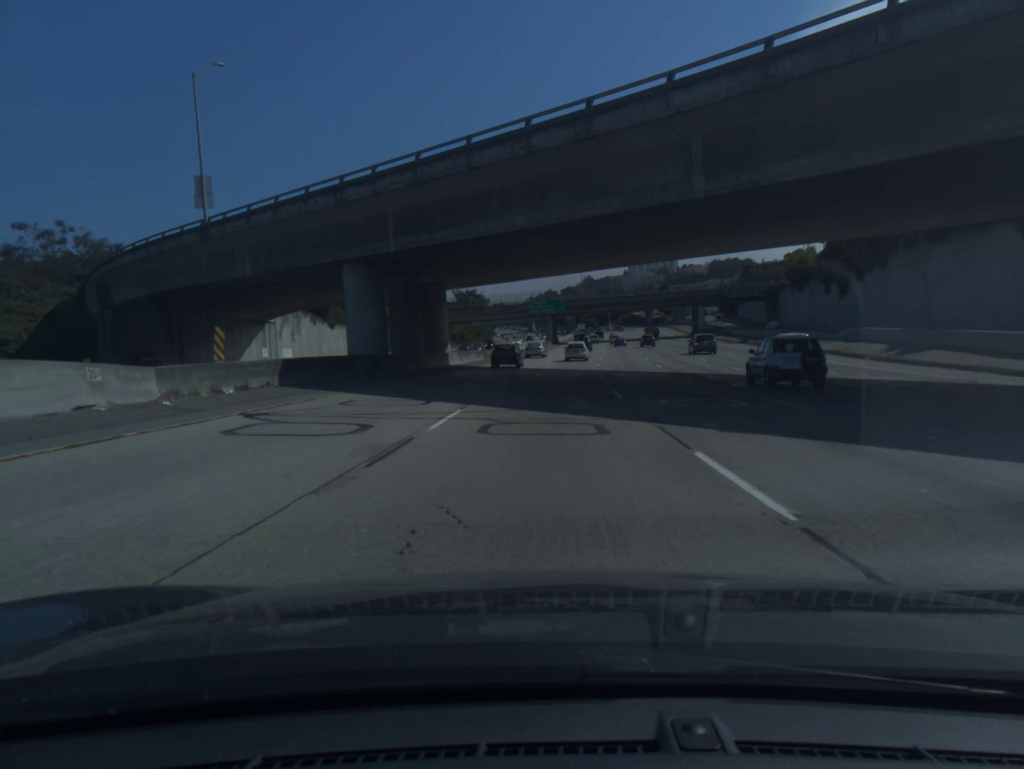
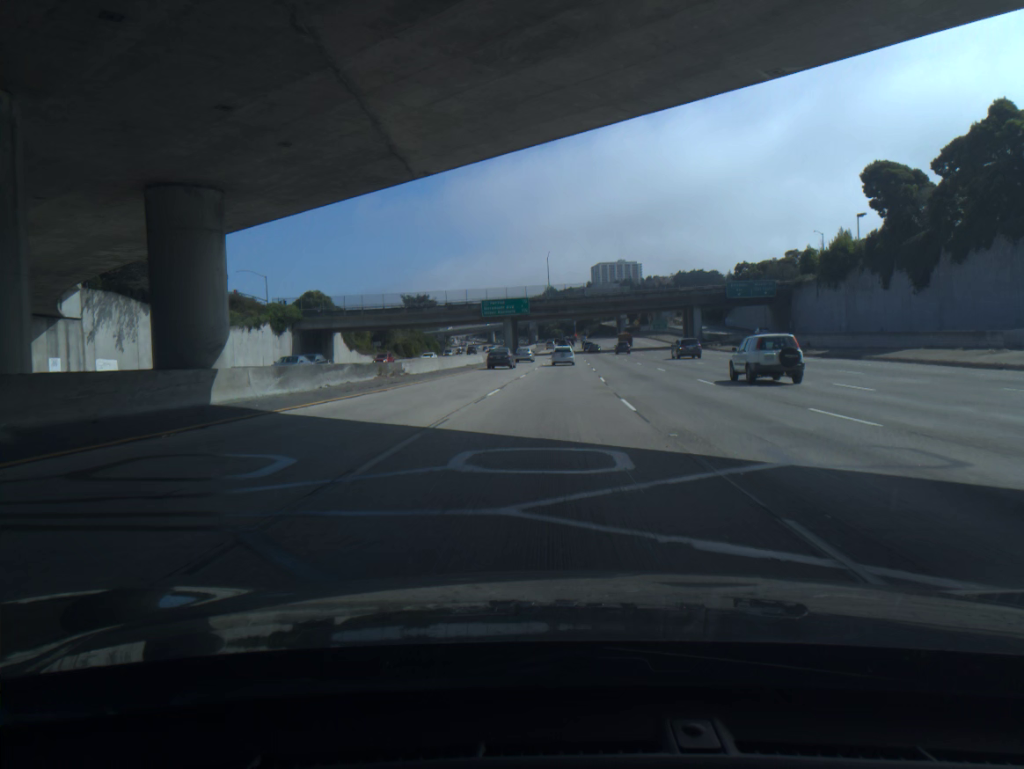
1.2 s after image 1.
(+0.9, +33.1) m; +3°
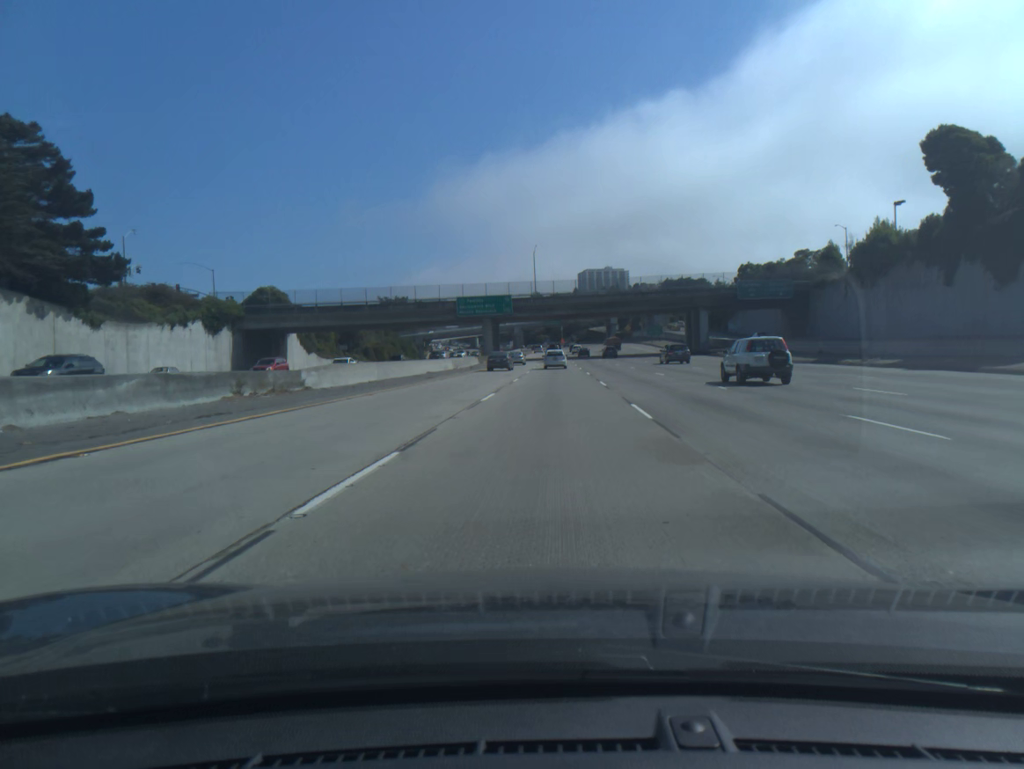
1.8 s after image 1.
(+0.2, +16.6) m; +1°
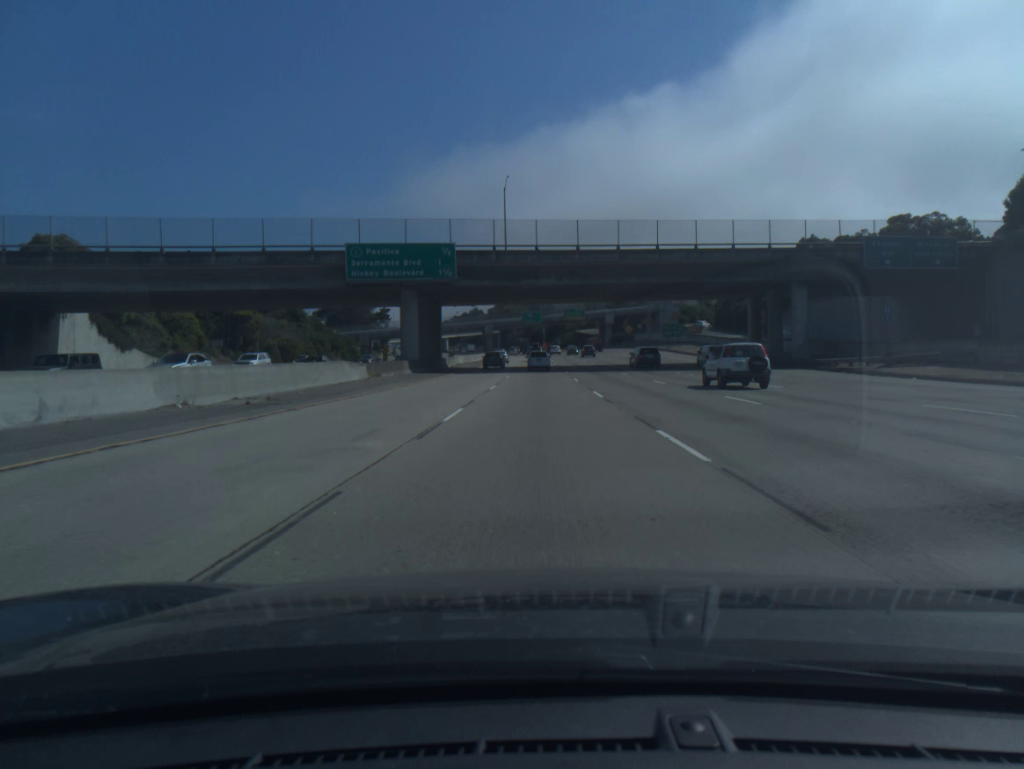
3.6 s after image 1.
(+0.8, +49.5) m; +1°
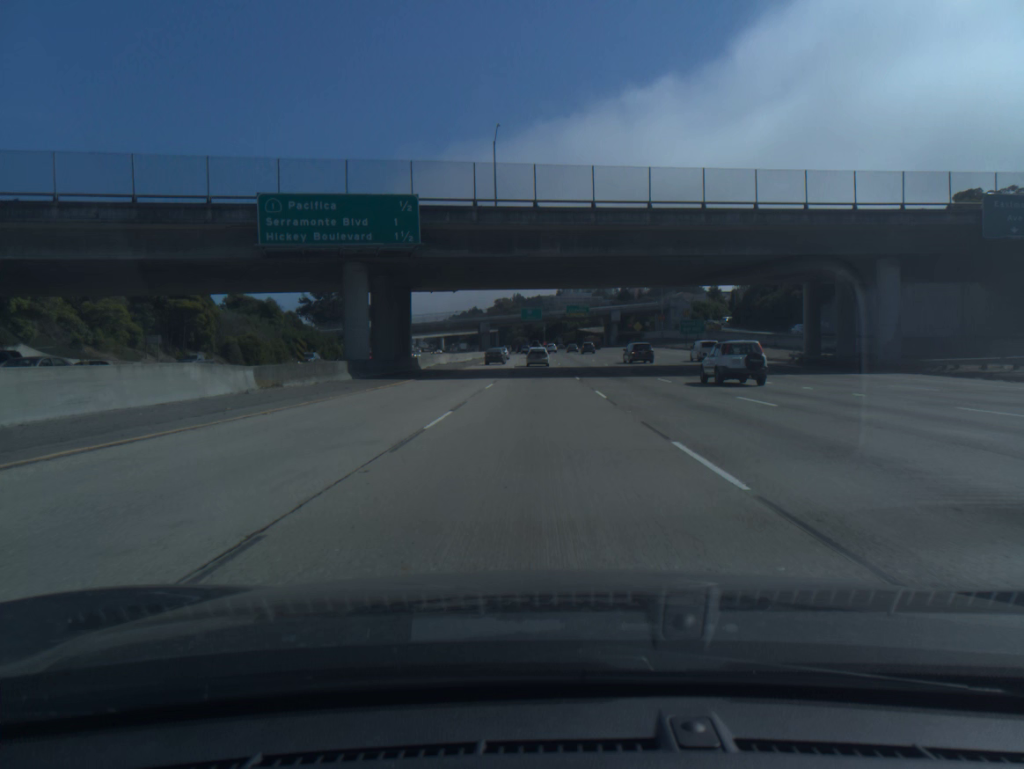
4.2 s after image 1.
(0.0, +16.4) m; 0°
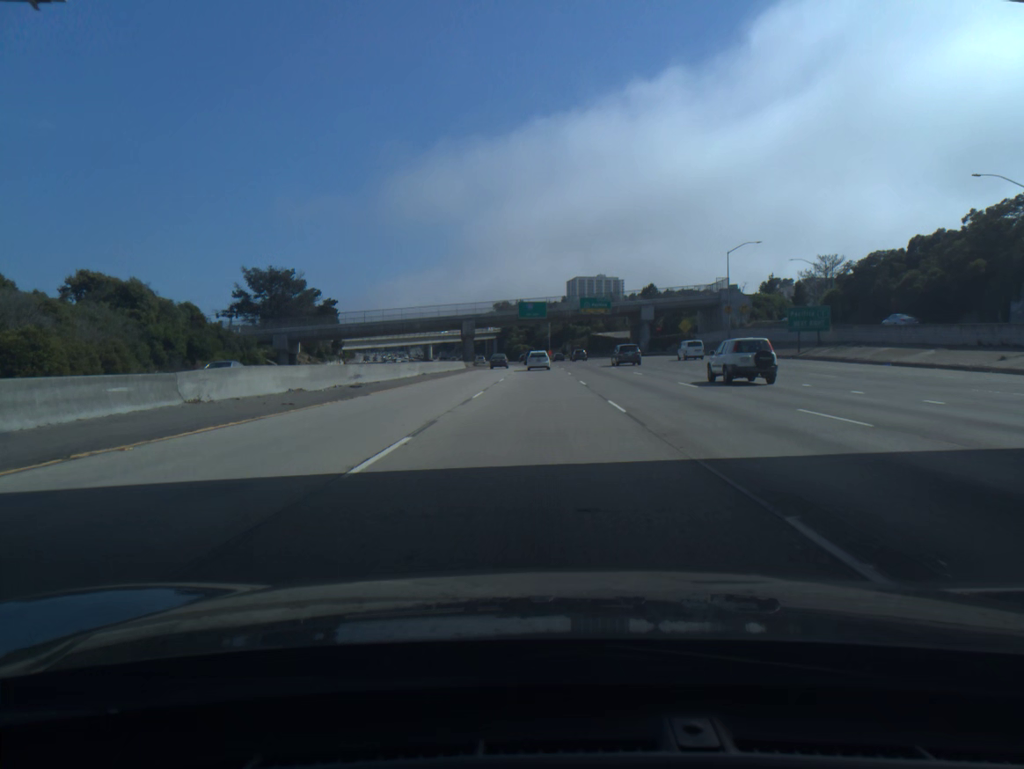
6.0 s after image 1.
(-0.1, +49.0) m; 0°
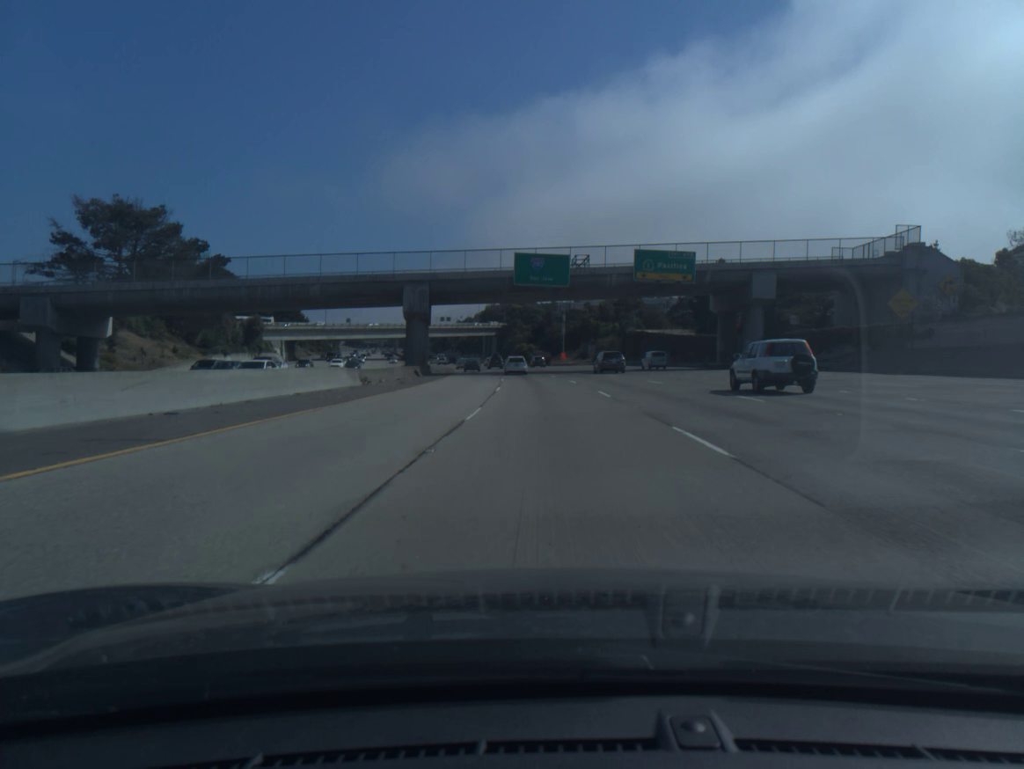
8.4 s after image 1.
(-0.5, +65.3) m; -1°
